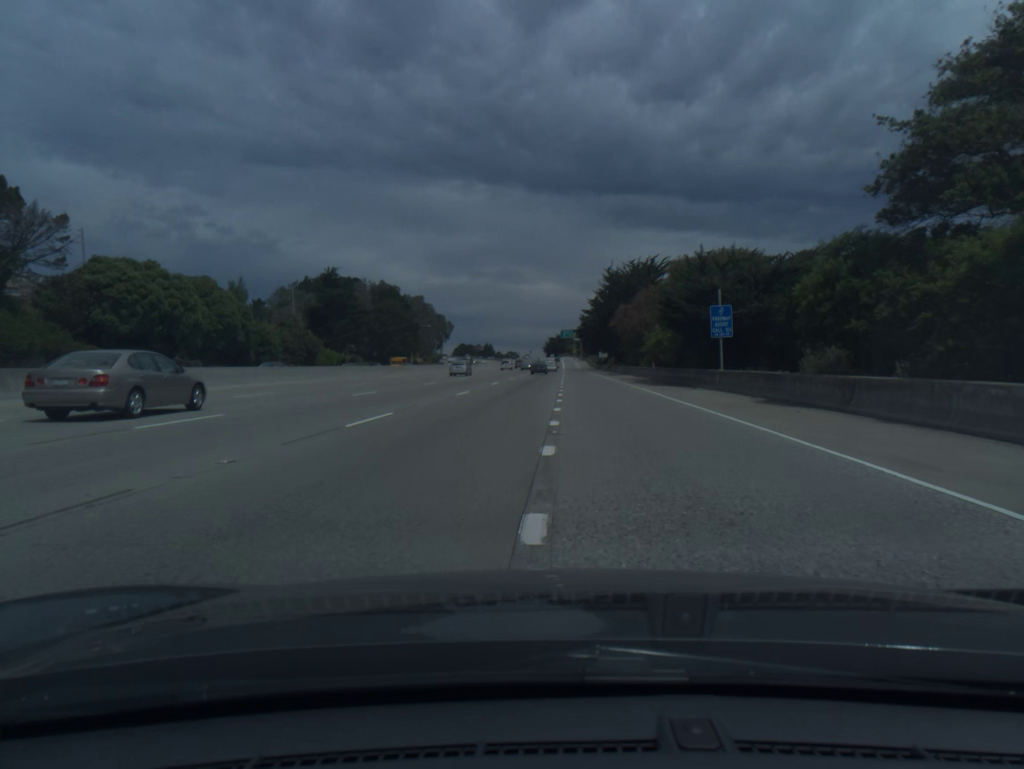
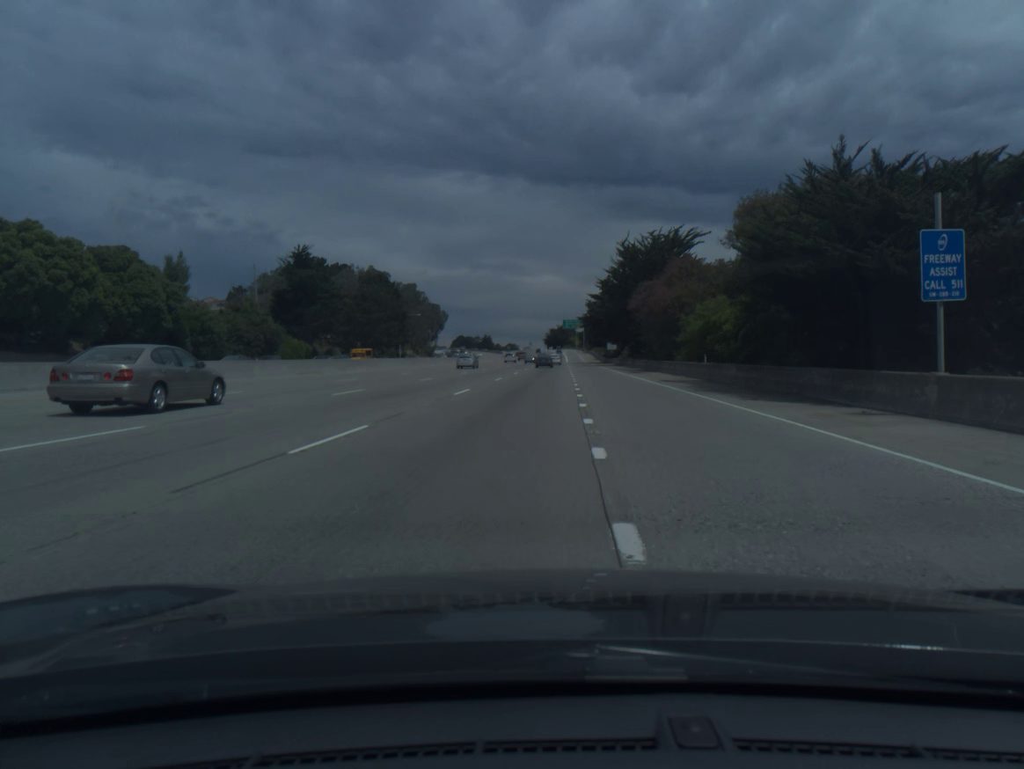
(0.0, +19.0) m; 0°
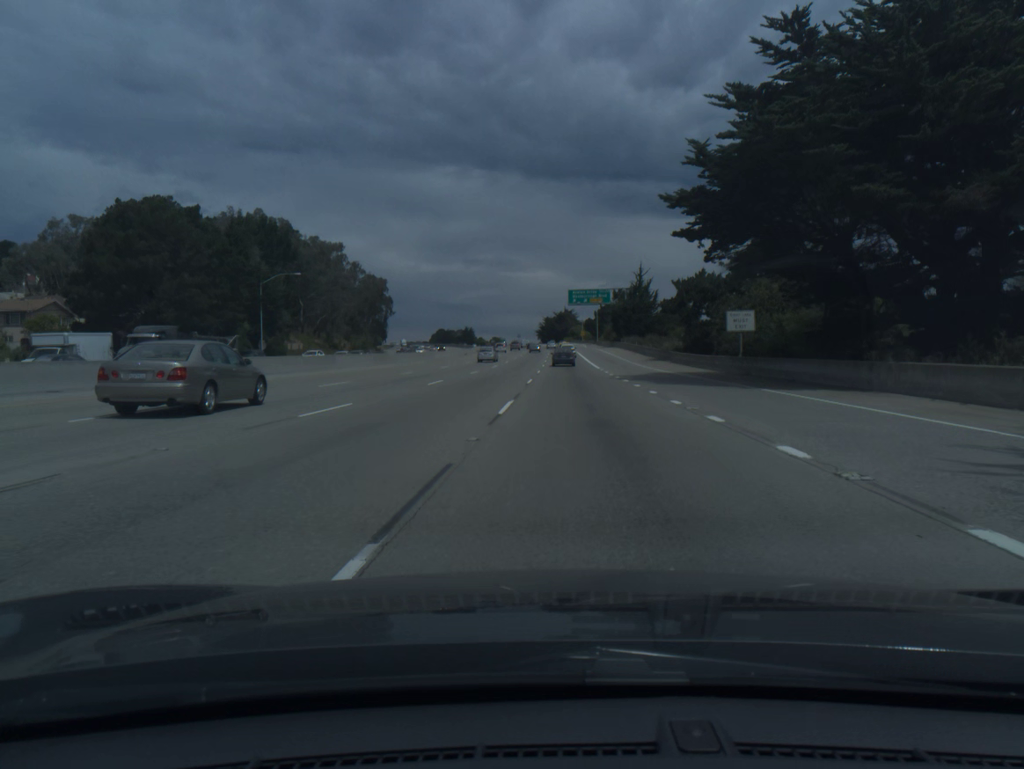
(+0.6, +96.3) m; +1°
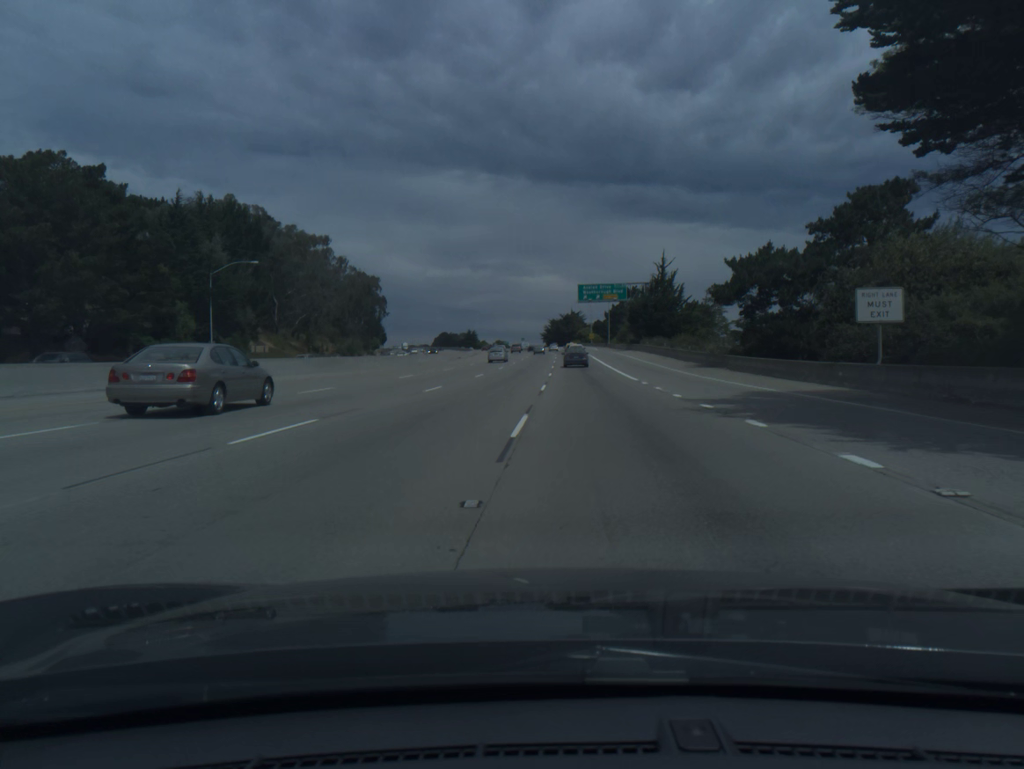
(-0.1, +19.1) m; 0°
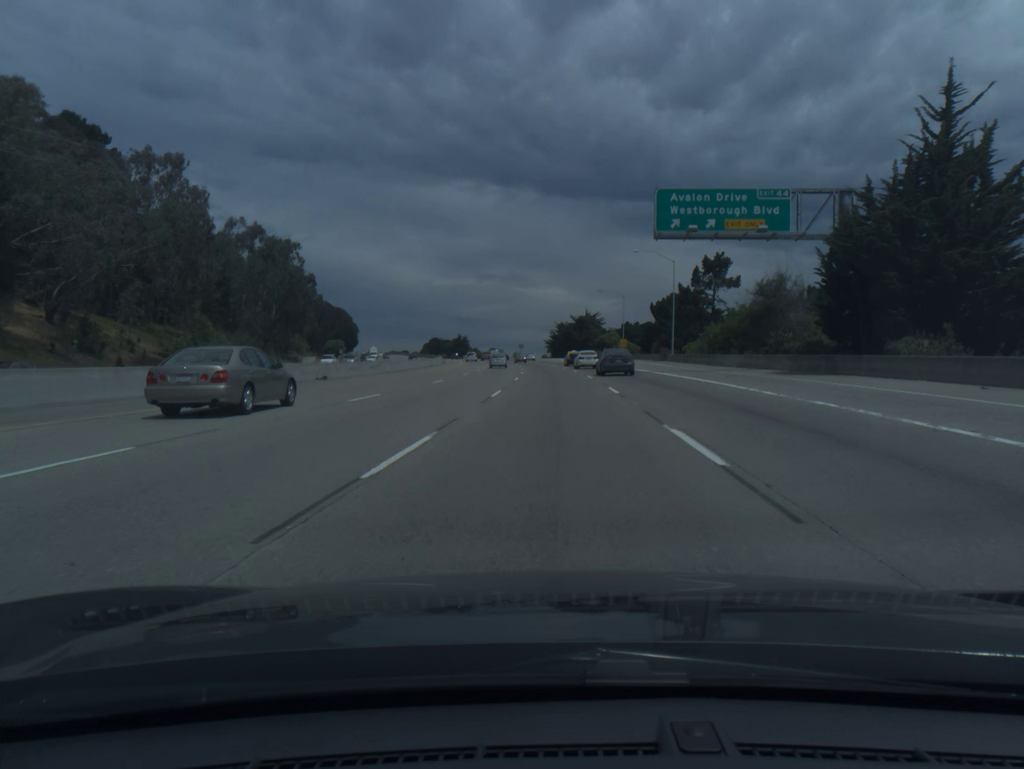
(-0.5, +75.7) m; 0°
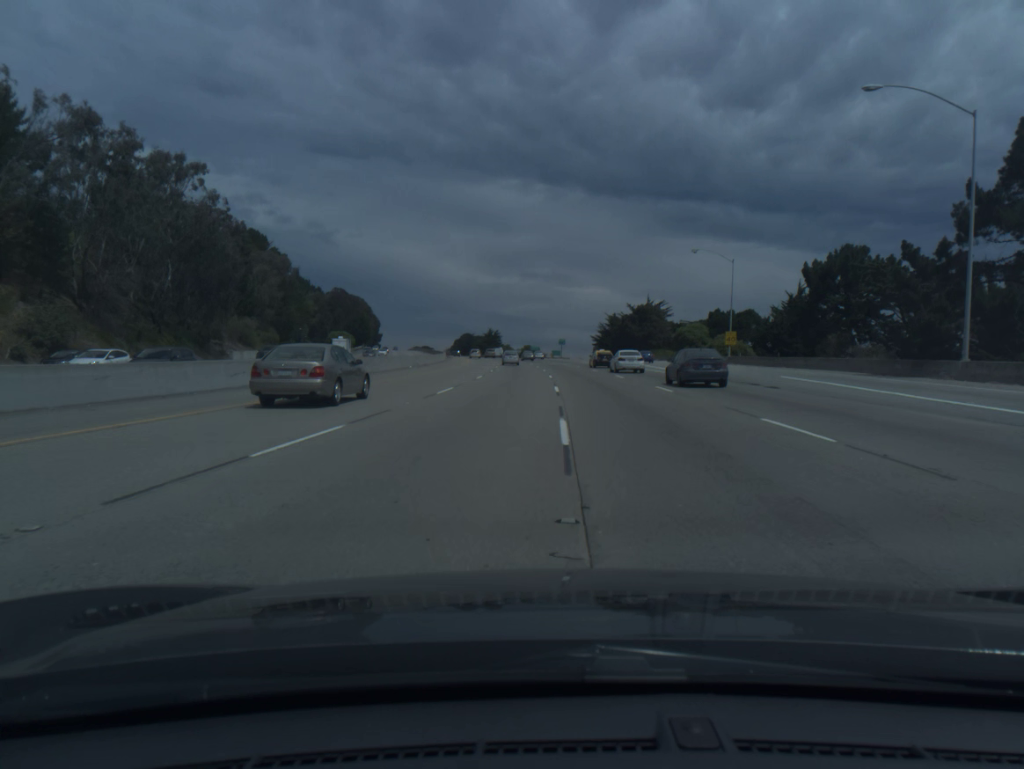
(-1.3, +55.7) m; -3°
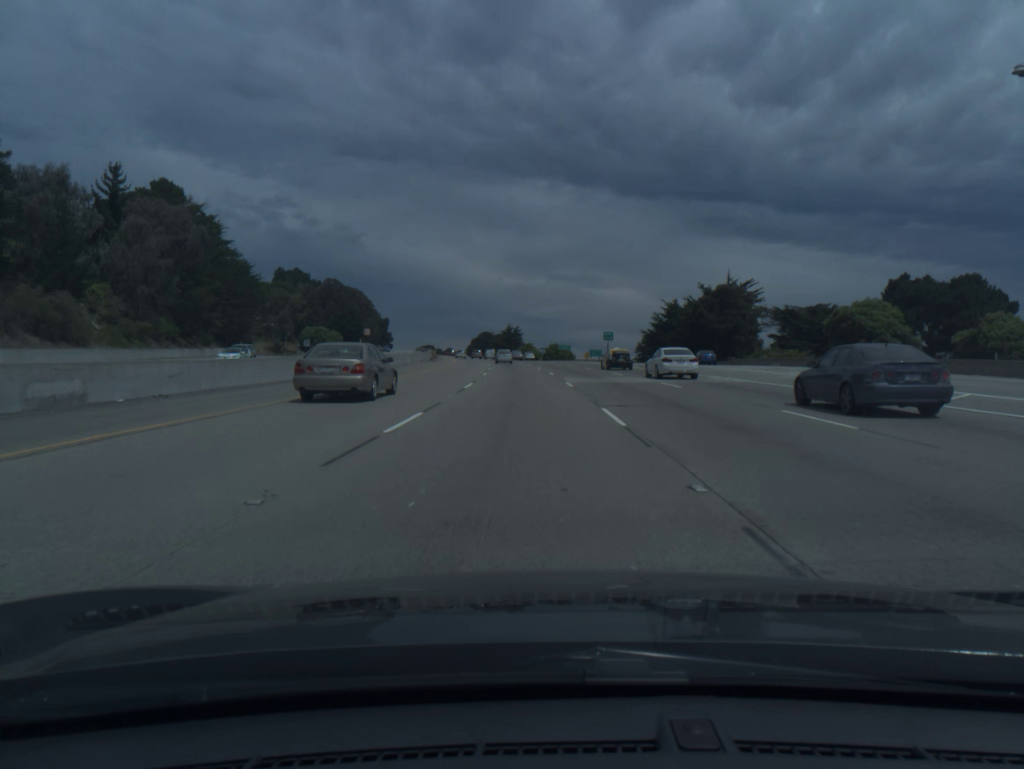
(-1.1, +56.3) m; -2°
